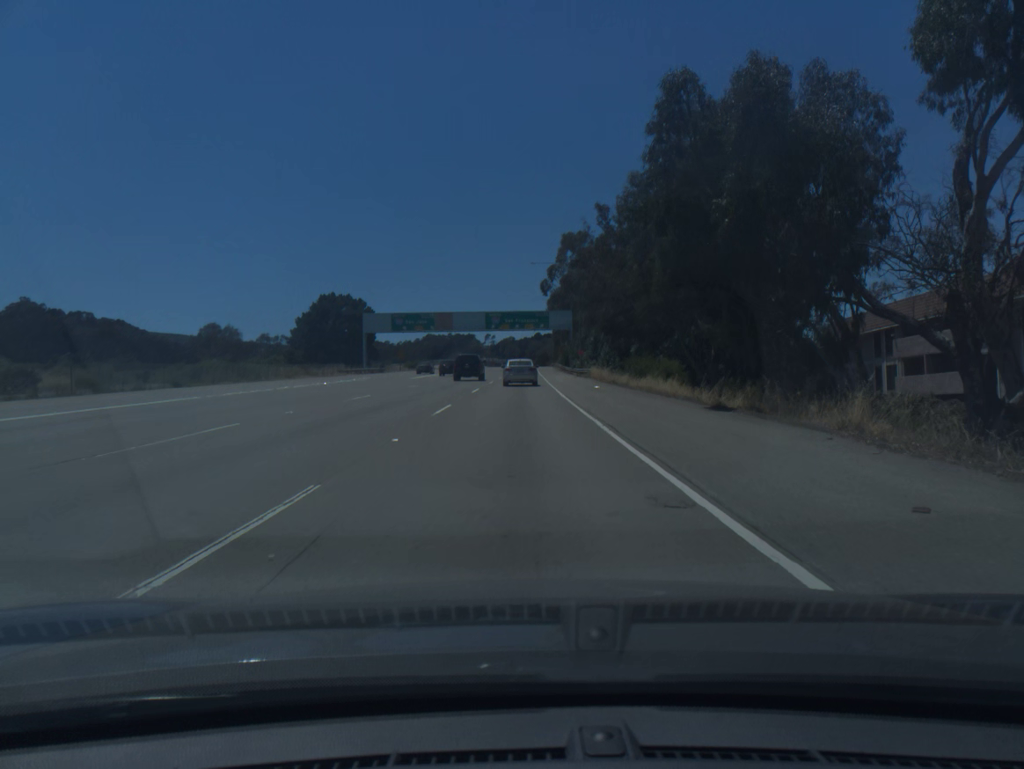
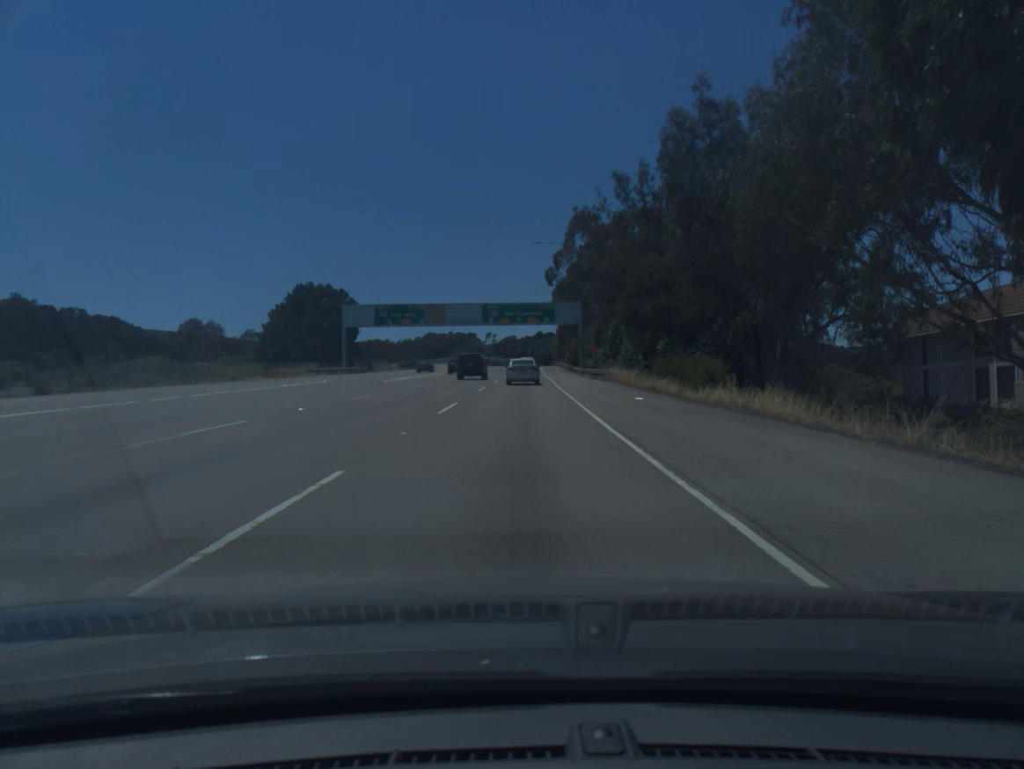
(0.0, +13.8) m; 0°
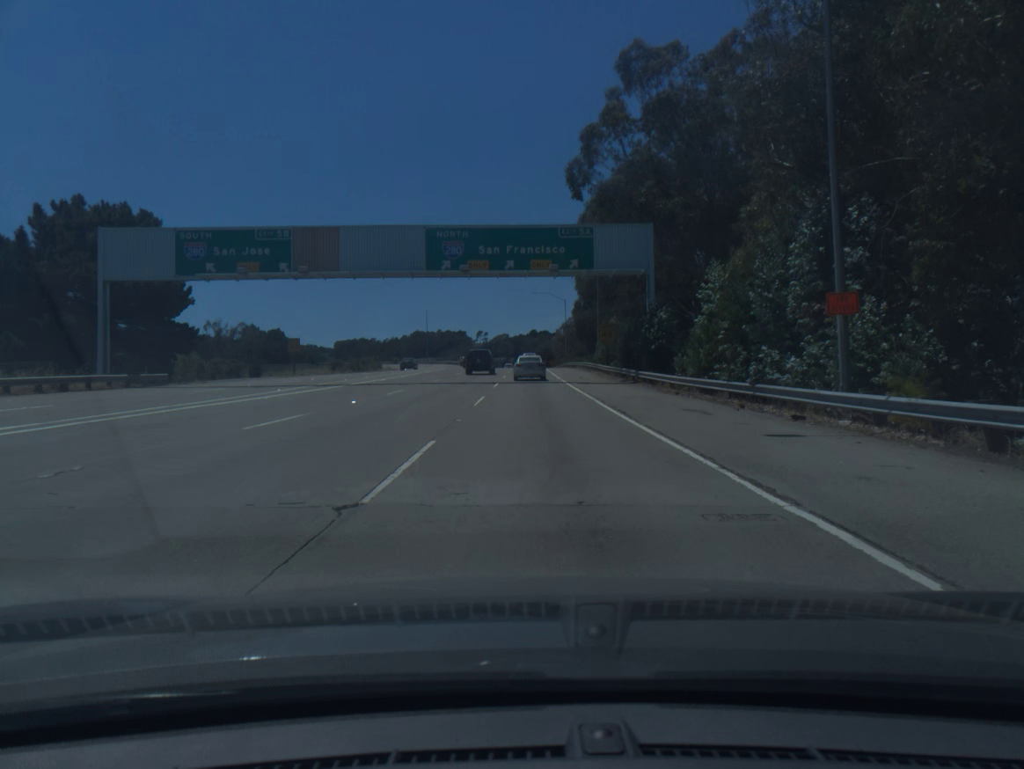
(-0.1, +54.7) m; 0°
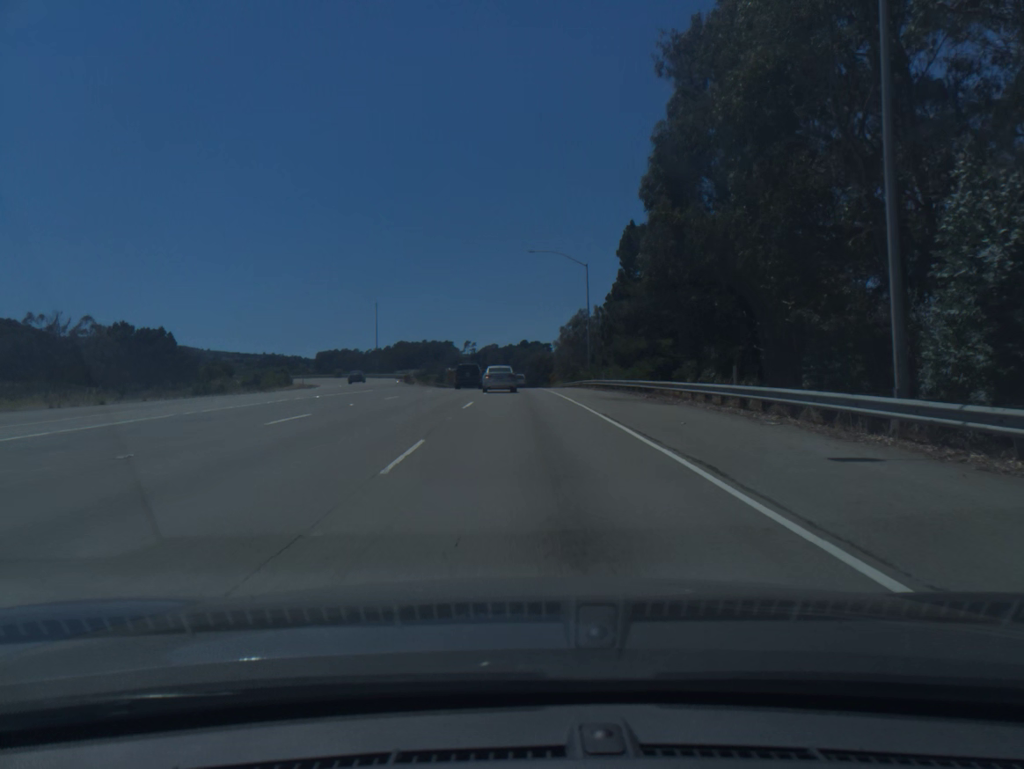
(+0.6, +55.8) m; +1°
